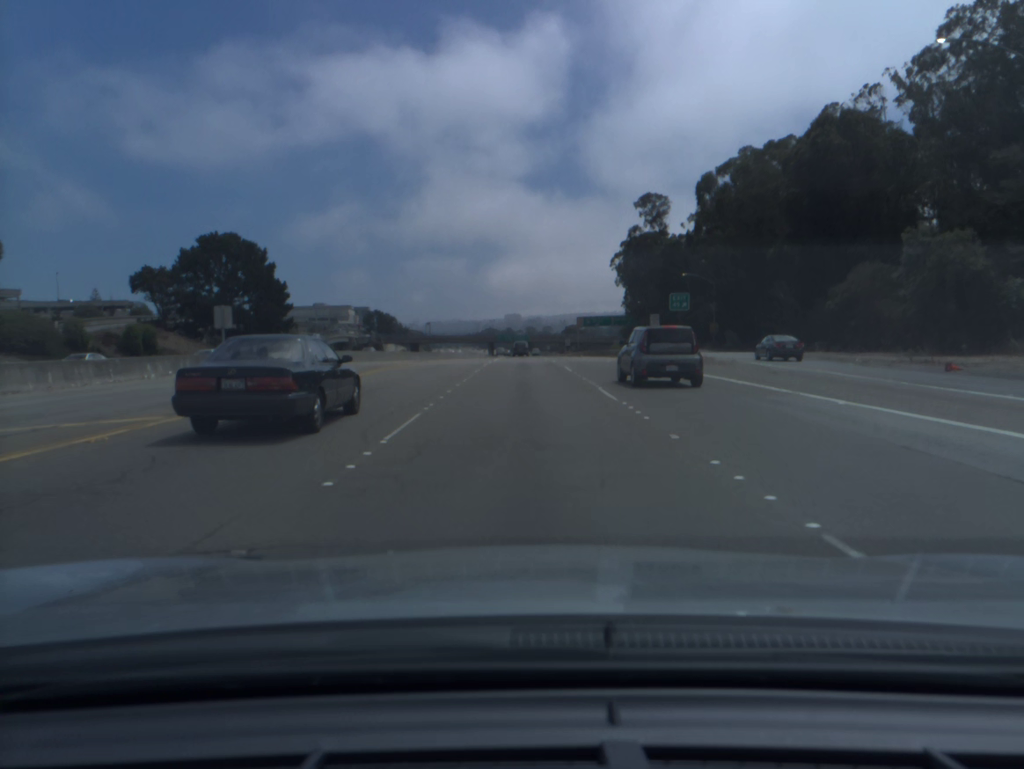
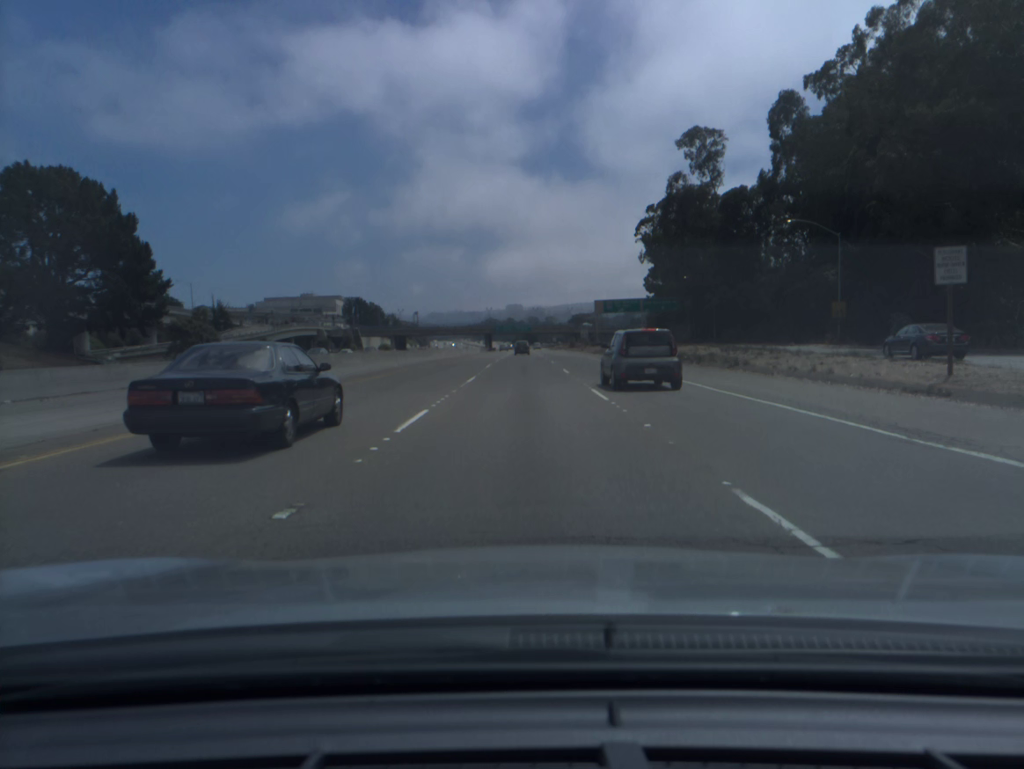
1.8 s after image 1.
(0.0, +42.3) m; 0°
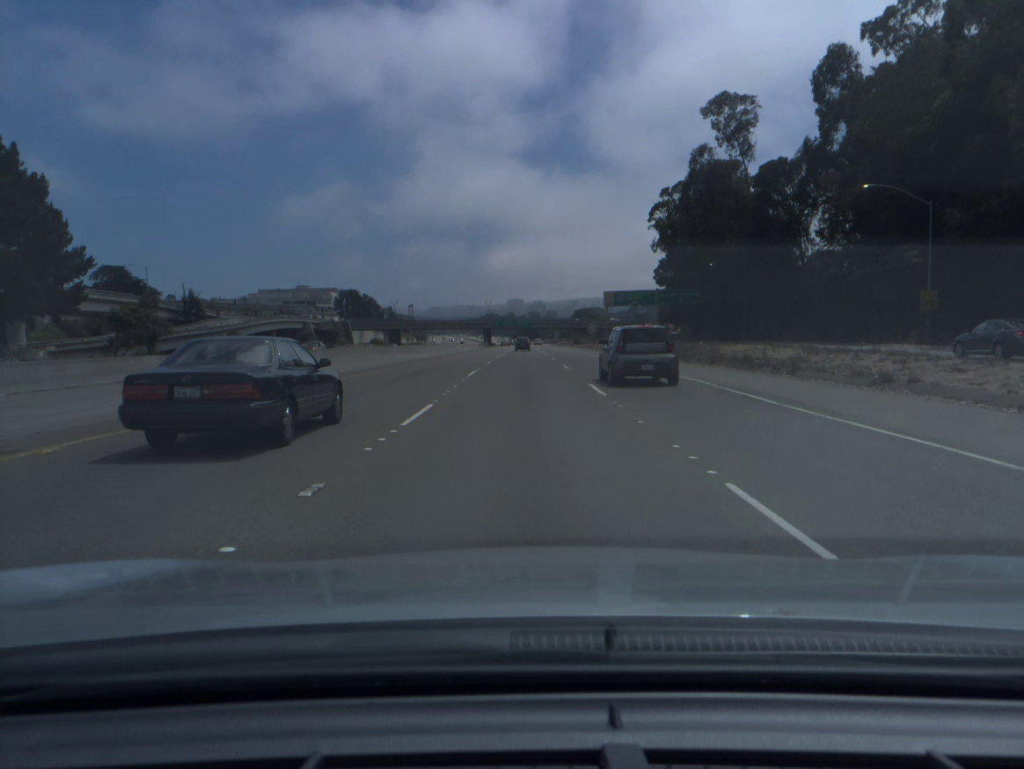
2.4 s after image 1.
(0.0, +14.1) m; 0°
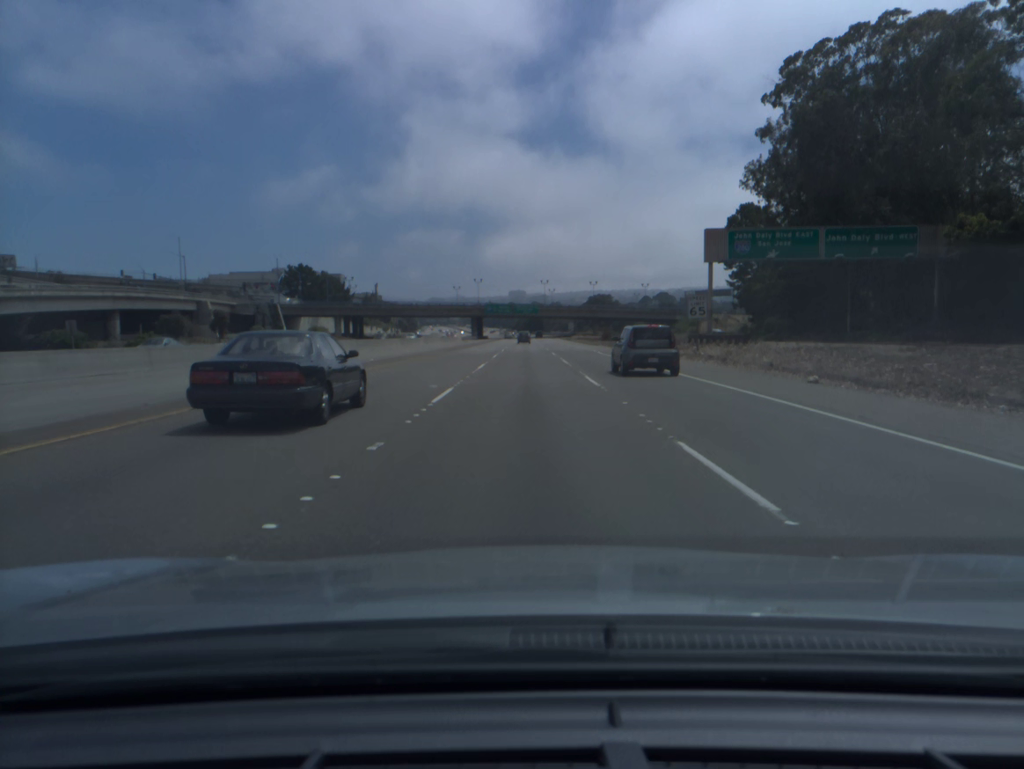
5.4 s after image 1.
(-0.2, +71.1) m; 0°
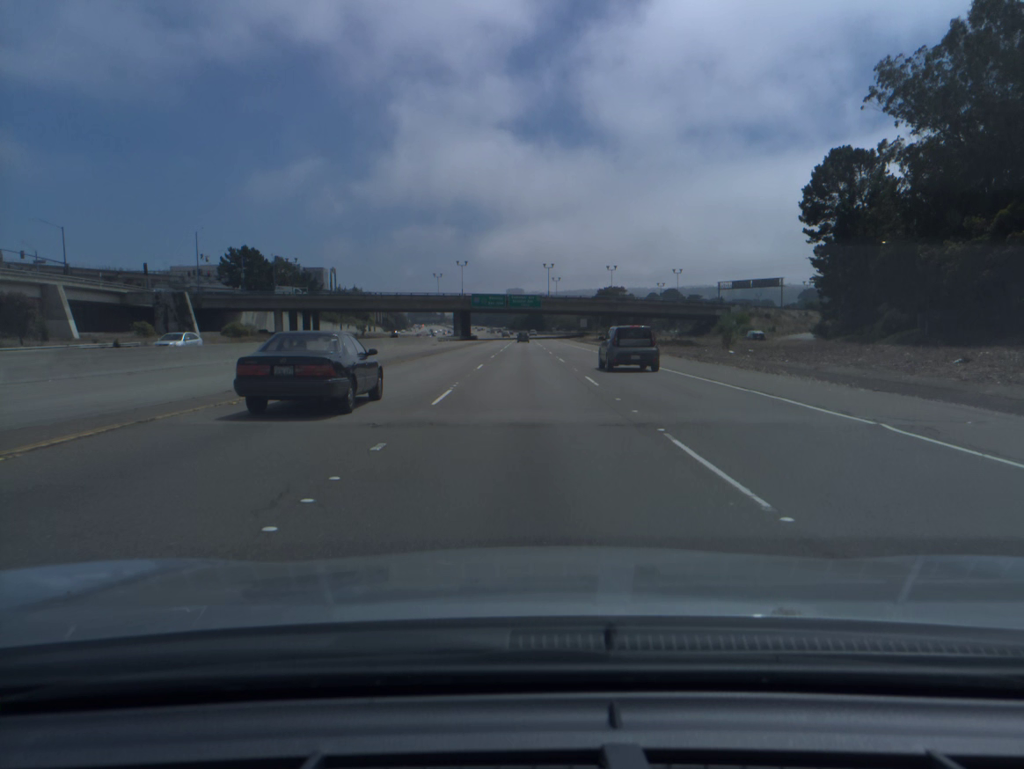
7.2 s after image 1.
(+0.1, +44.2) m; 0°
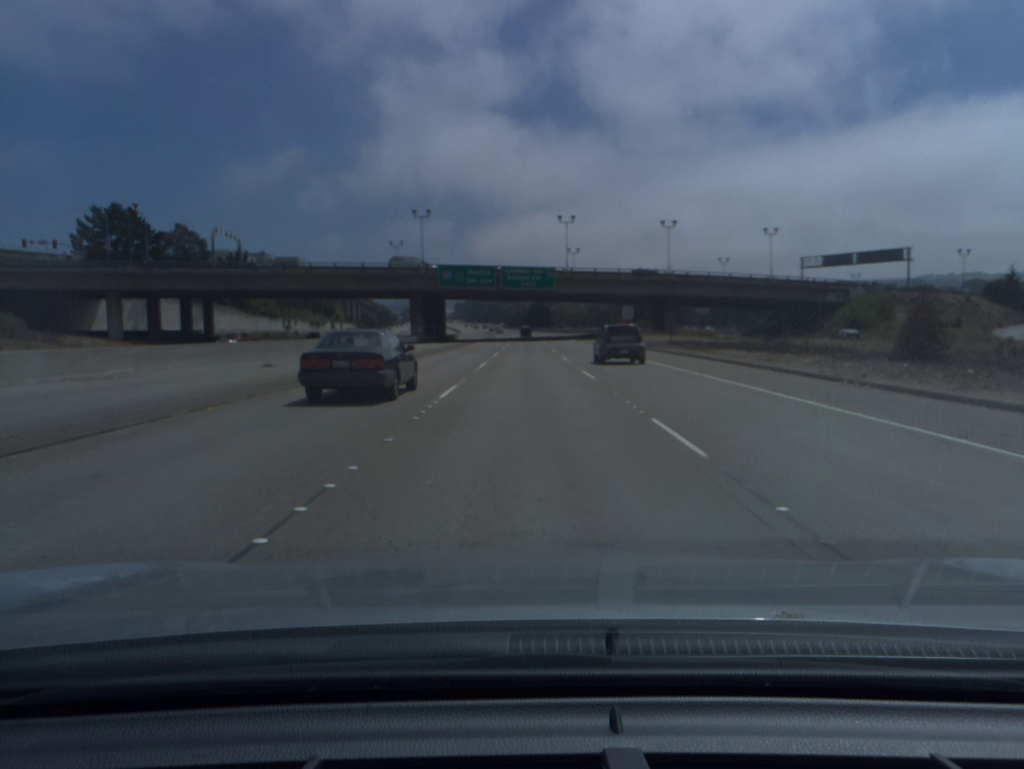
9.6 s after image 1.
(-0.1, +60.0) m; 0°
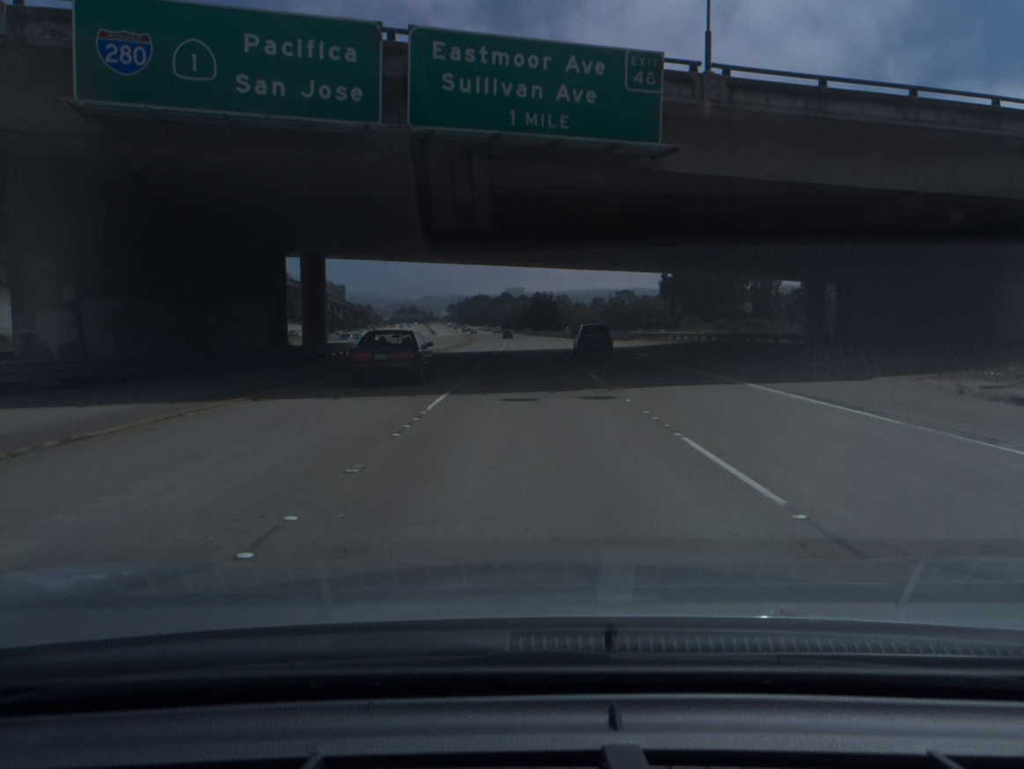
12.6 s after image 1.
(+0.1, +74.7) m; 0°
